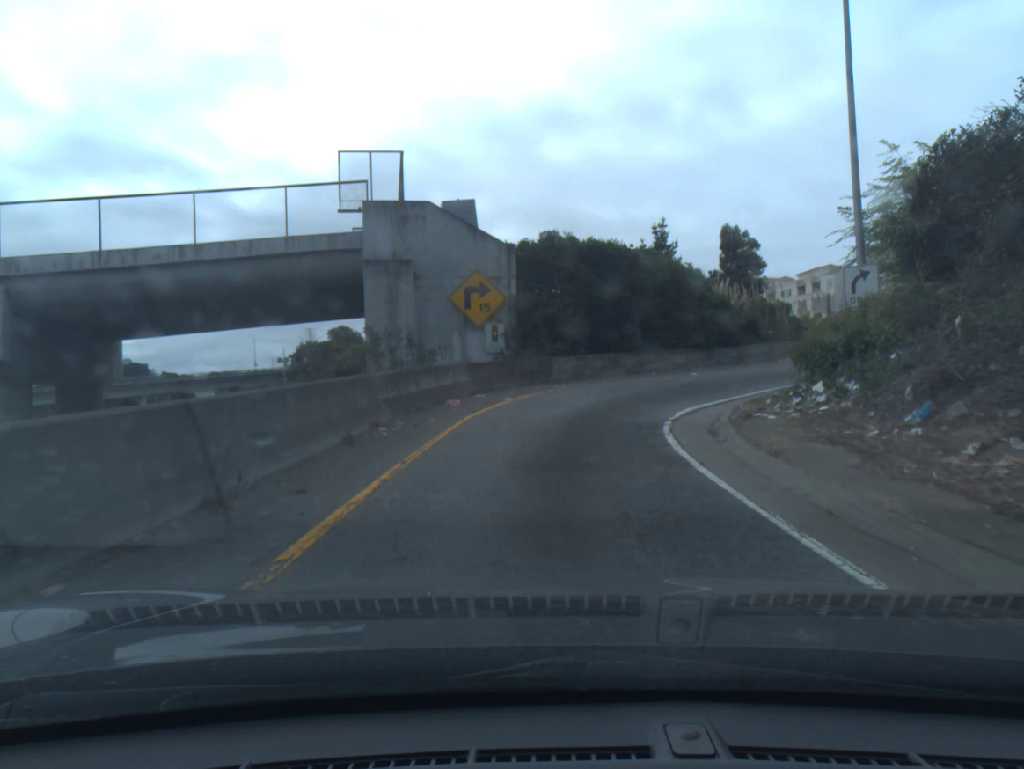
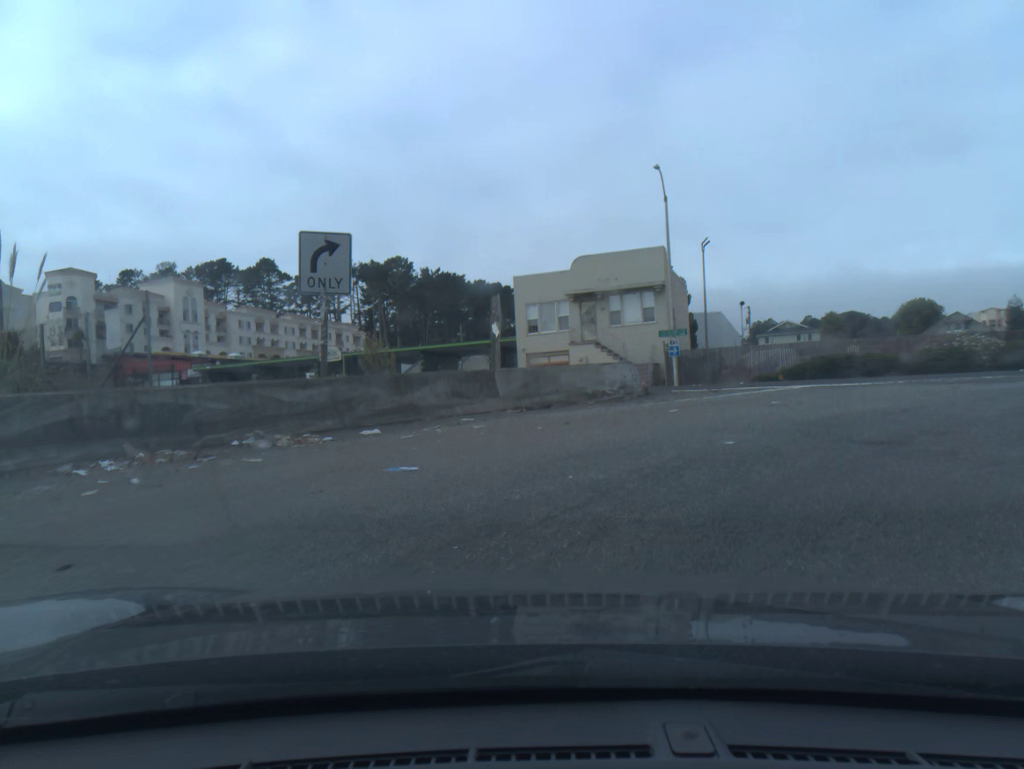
(+9.7, +27.9) m; +59°
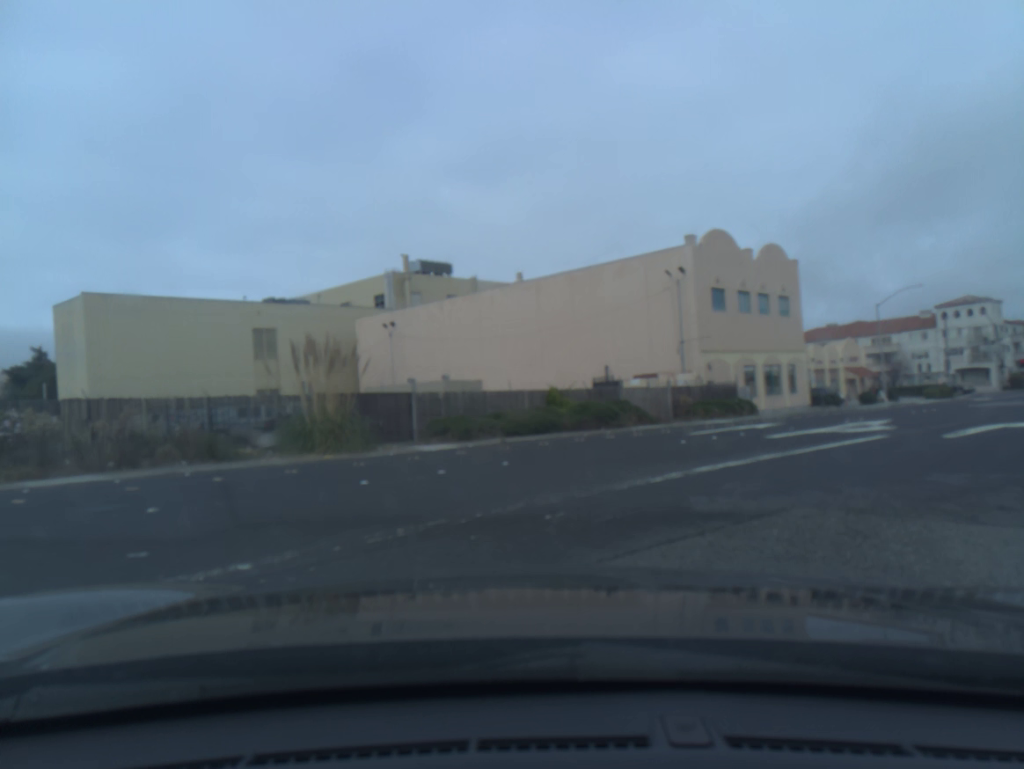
(+7.8, +12.2) m; +66°
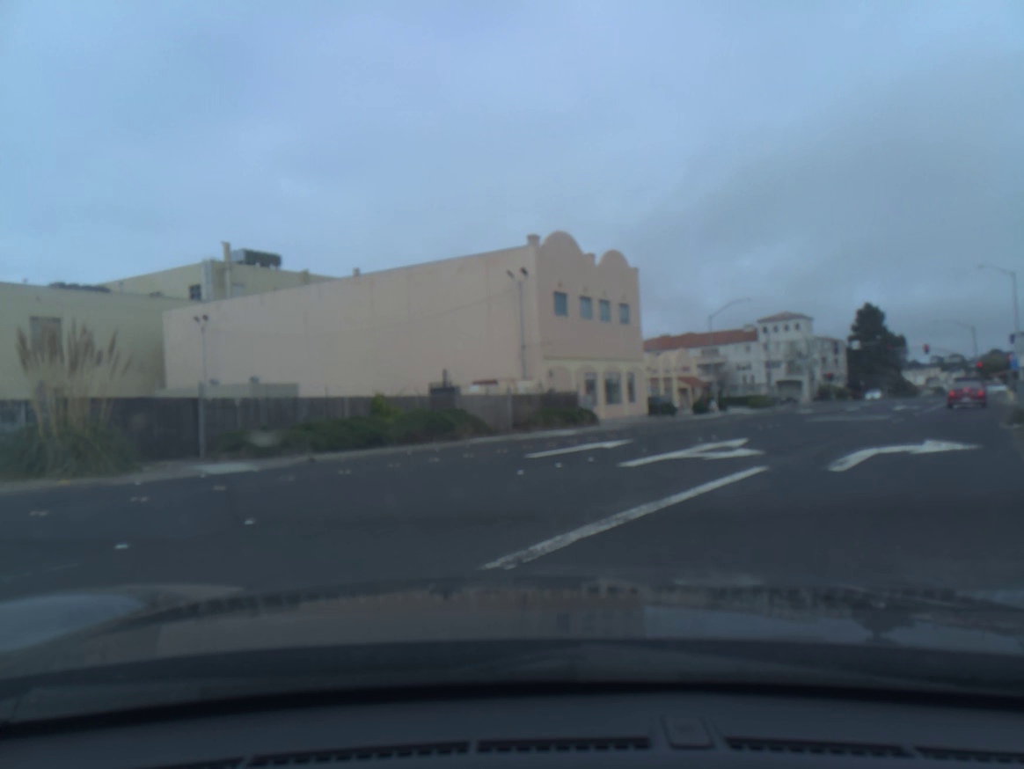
(+0.3, +3.4) m; +10°
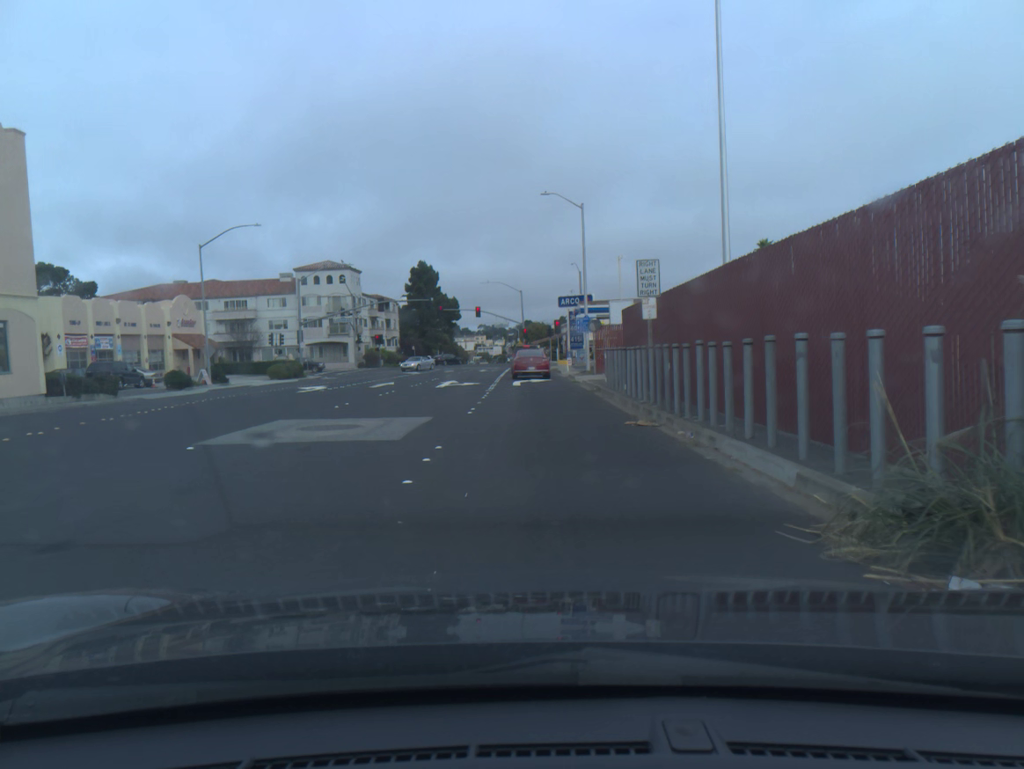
(+7.7, +19.6) m; +27°
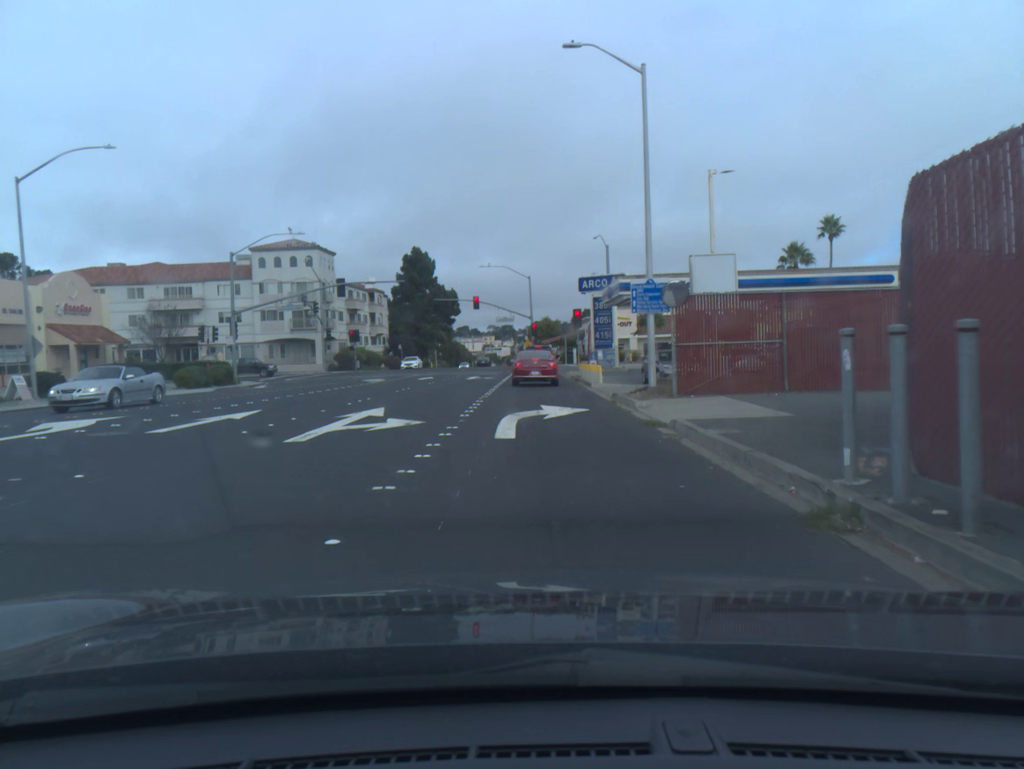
(0.0, +19.5) m; 0°
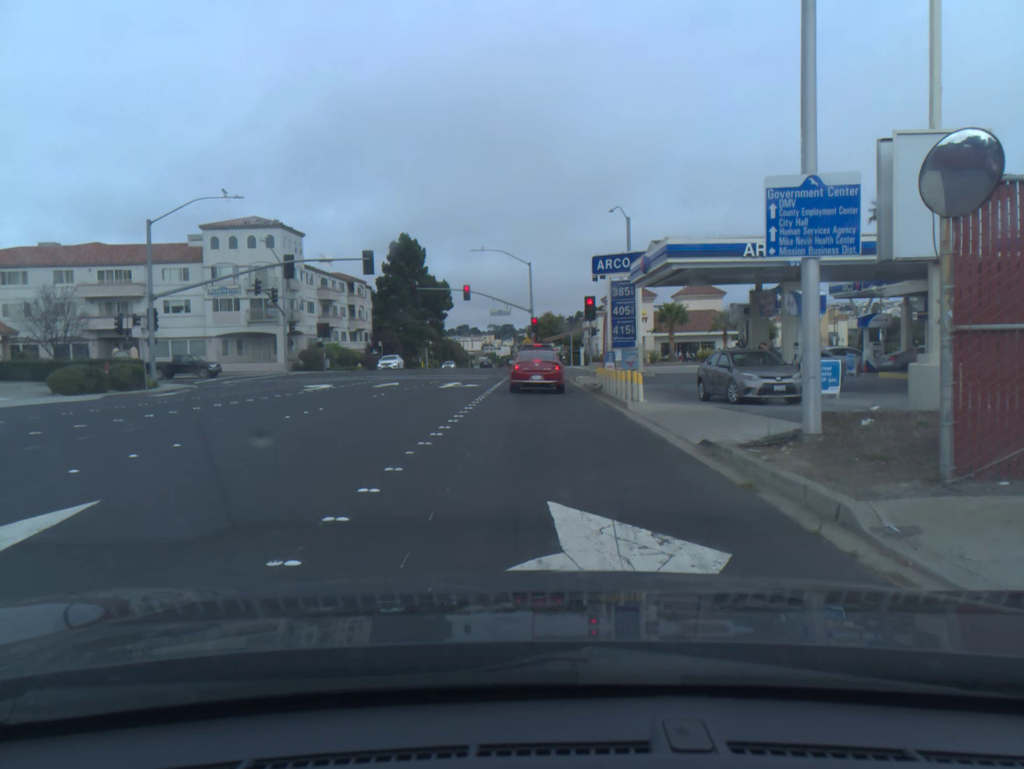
(0.0, +12.2) m; 0°
